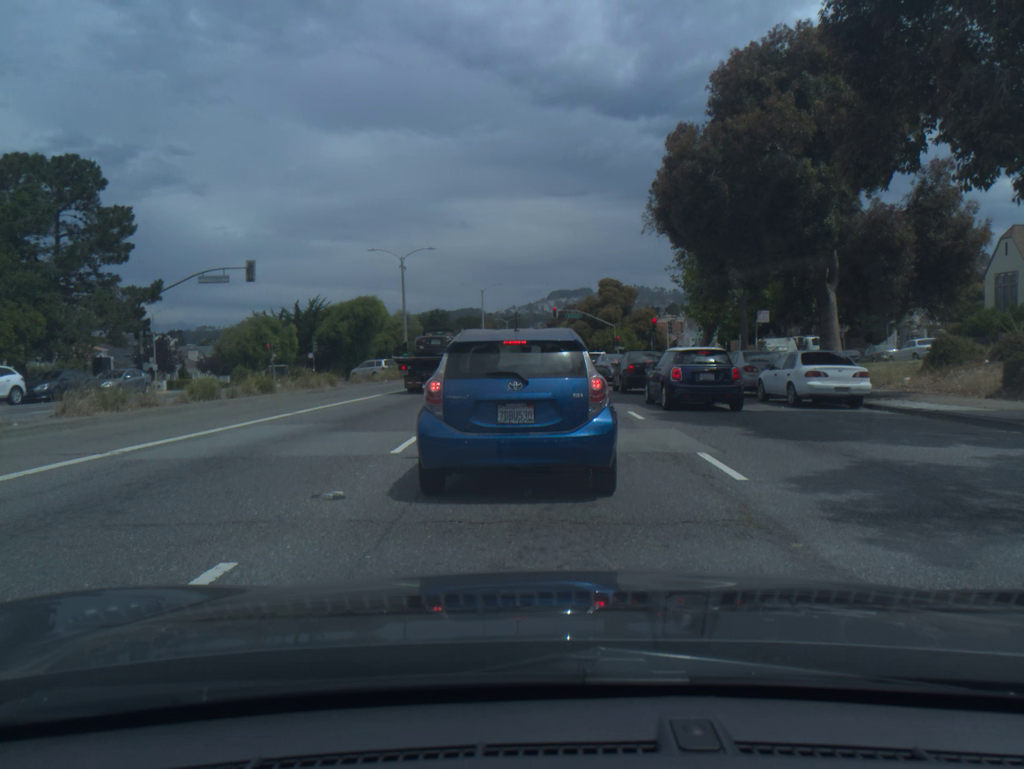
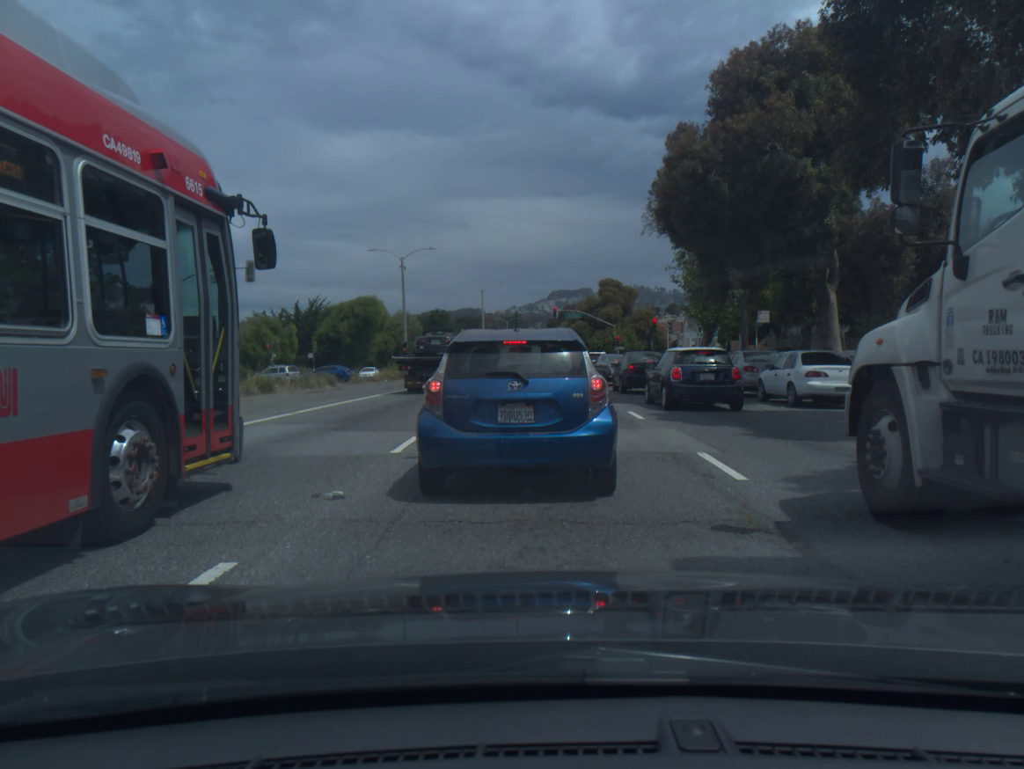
(0.0, 0.0) m; 0°
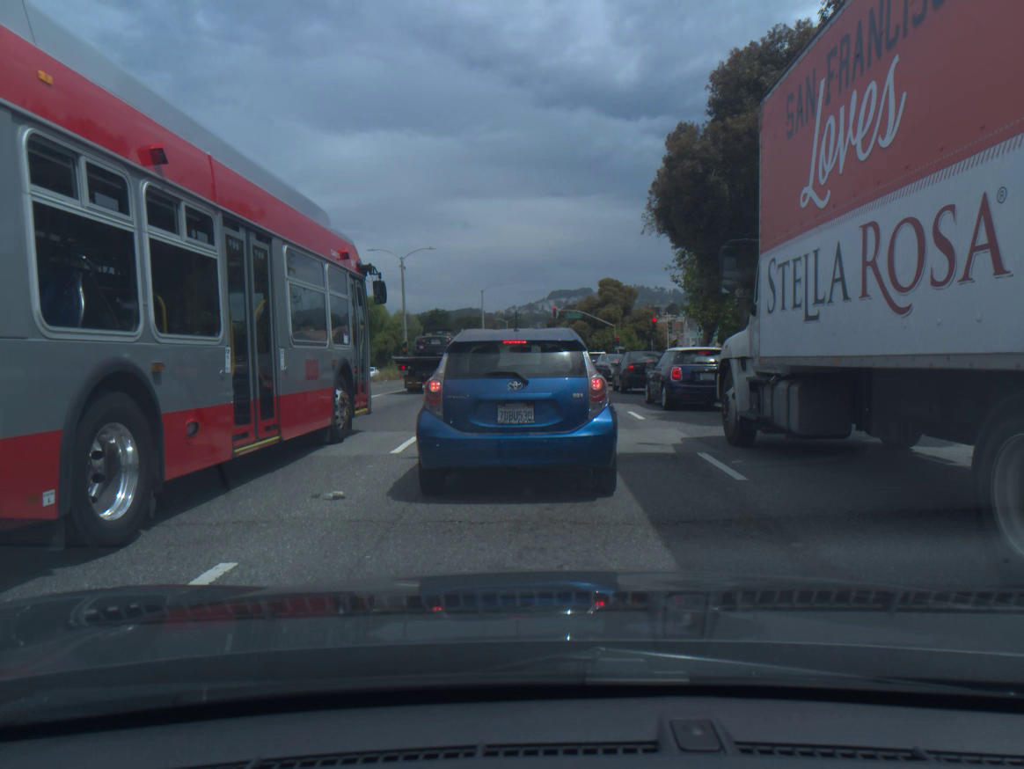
(0.0, 0.0) m; 0°
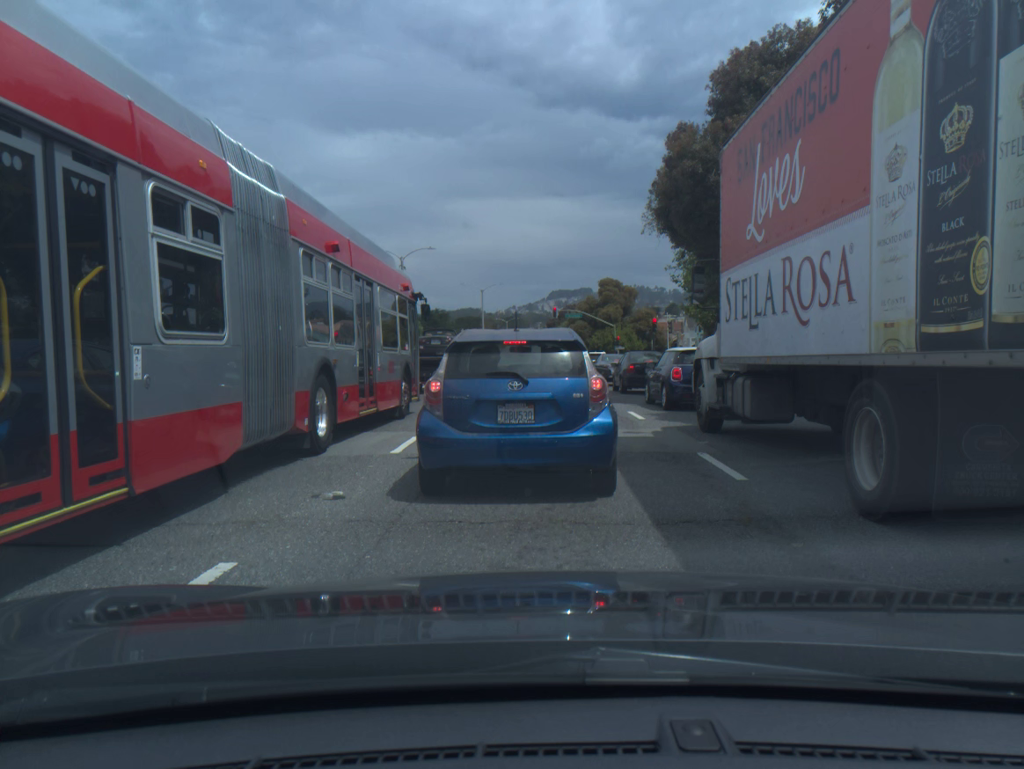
(0.0, 0.0) m; 0°
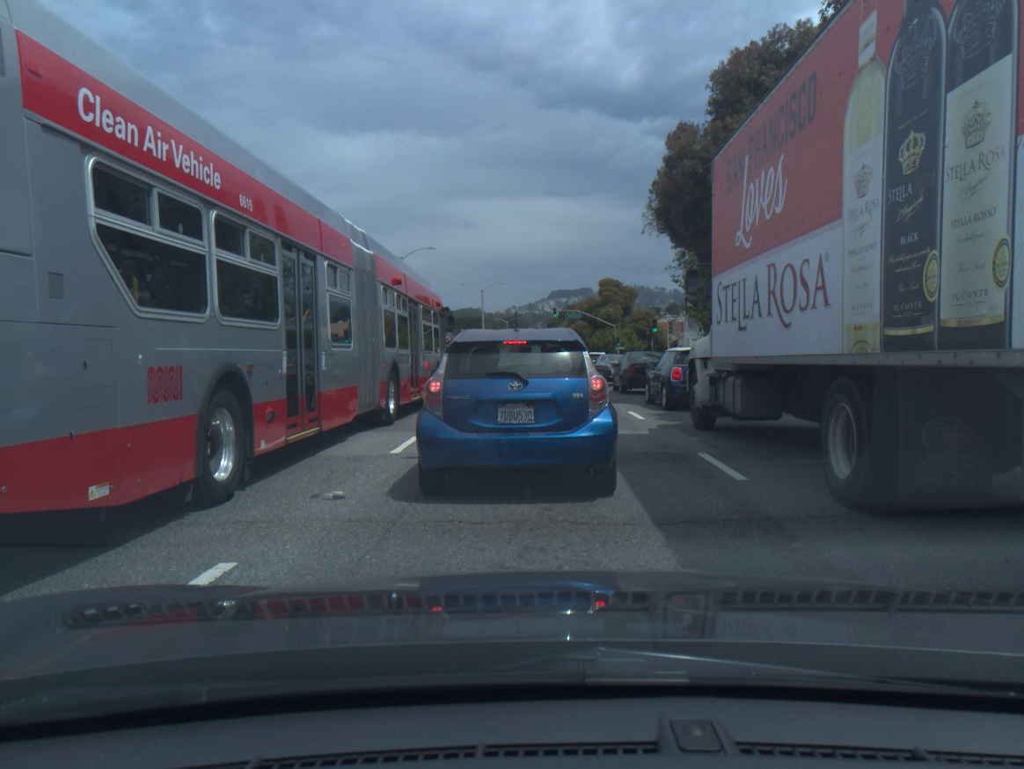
(0.0, 0.0) m; 0°
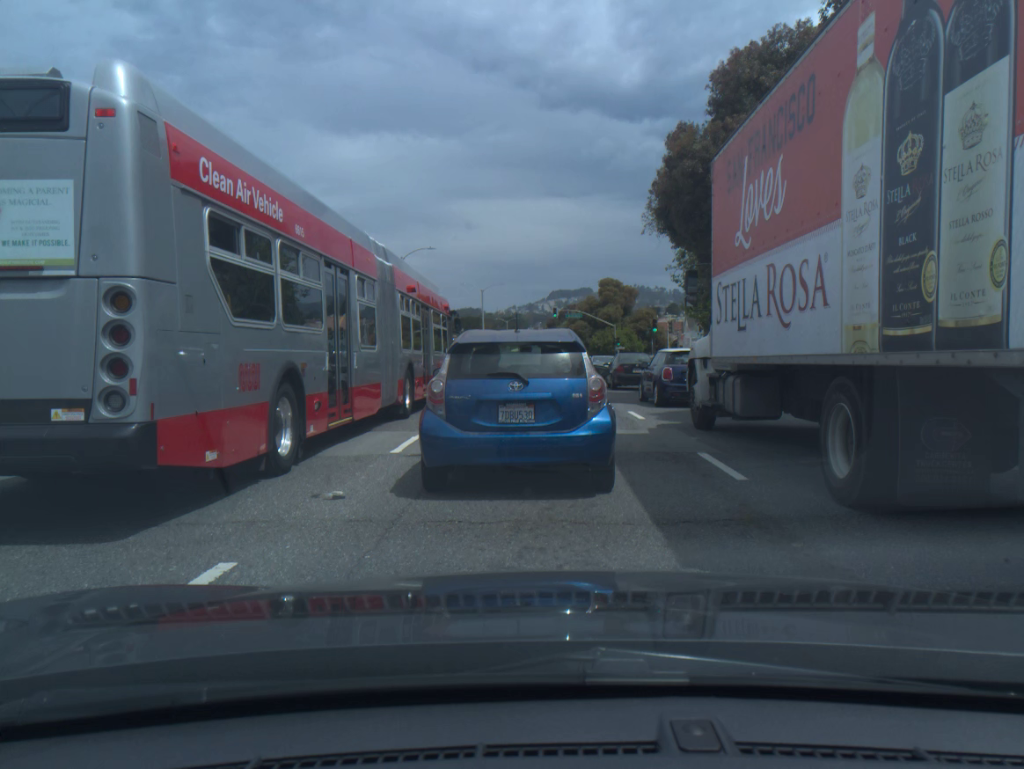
(0.0, 0.0) m; 0°
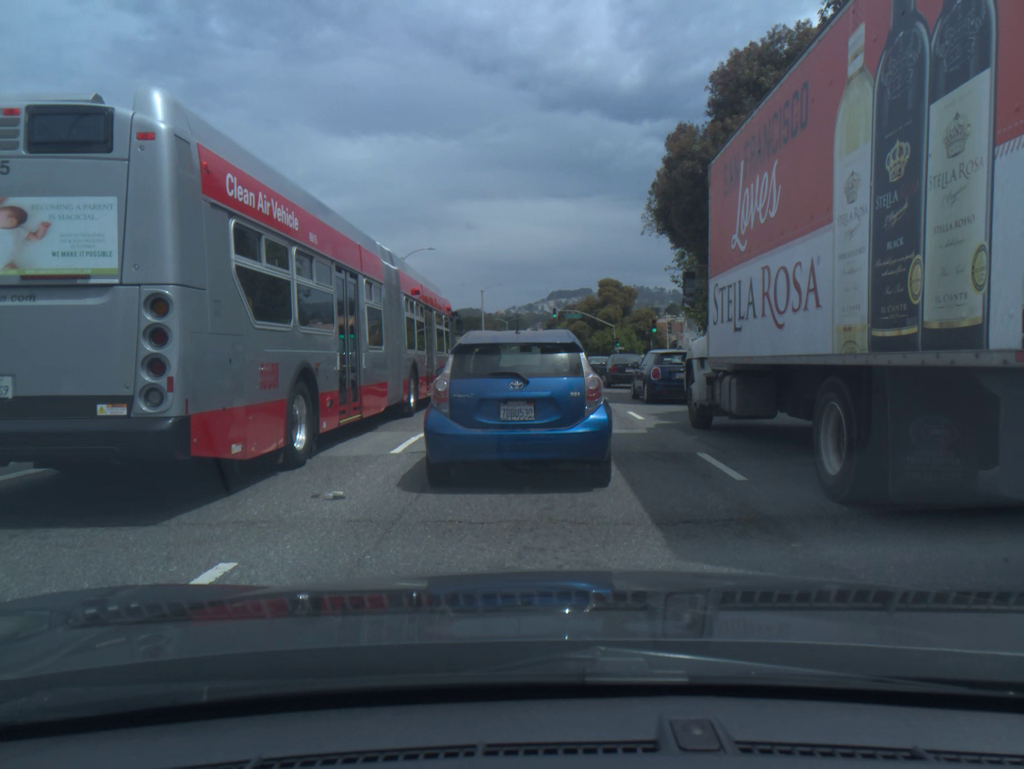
(0.0, 0.0) m; 0°
